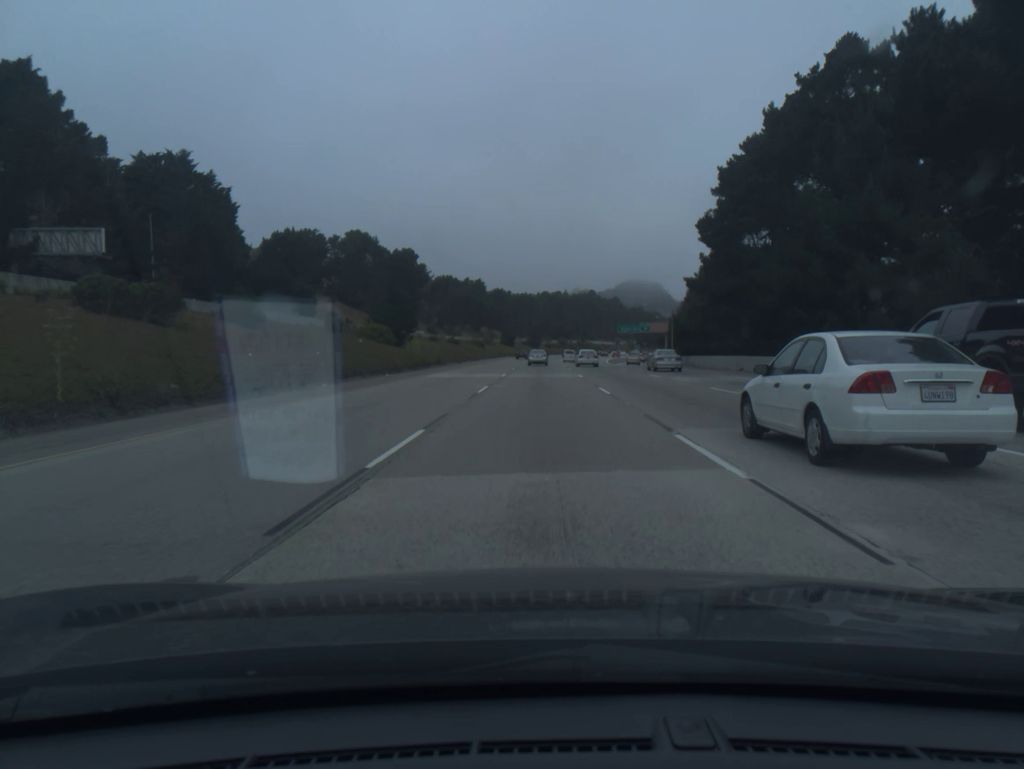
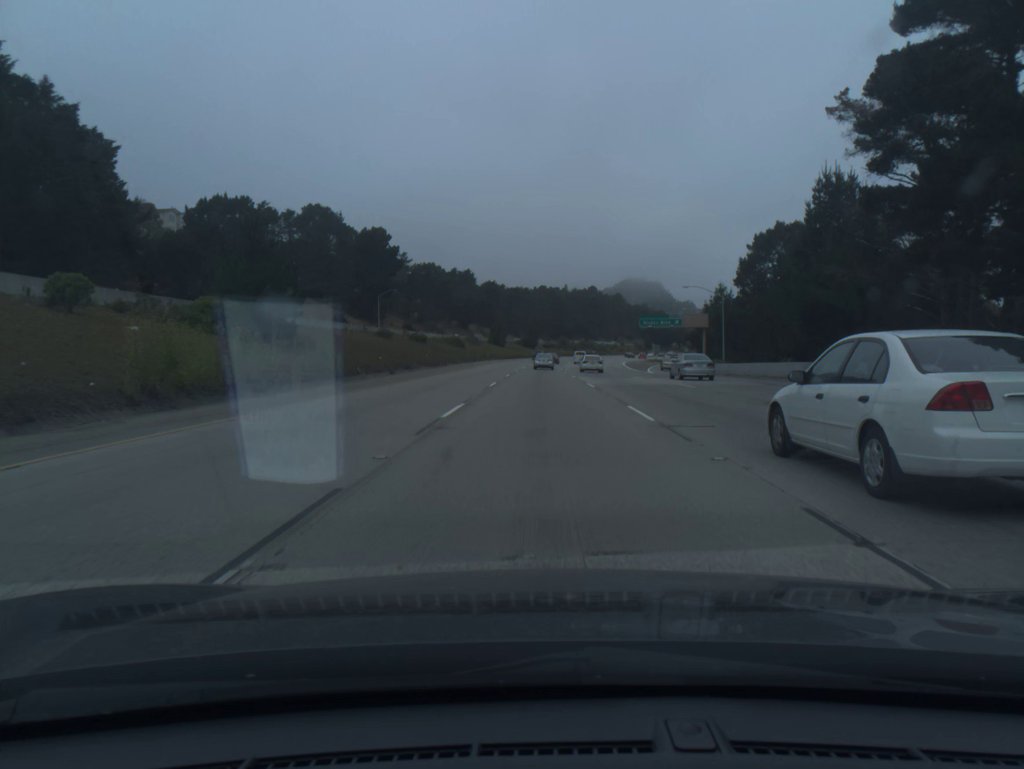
(+0.1, +37.4) m; 0°
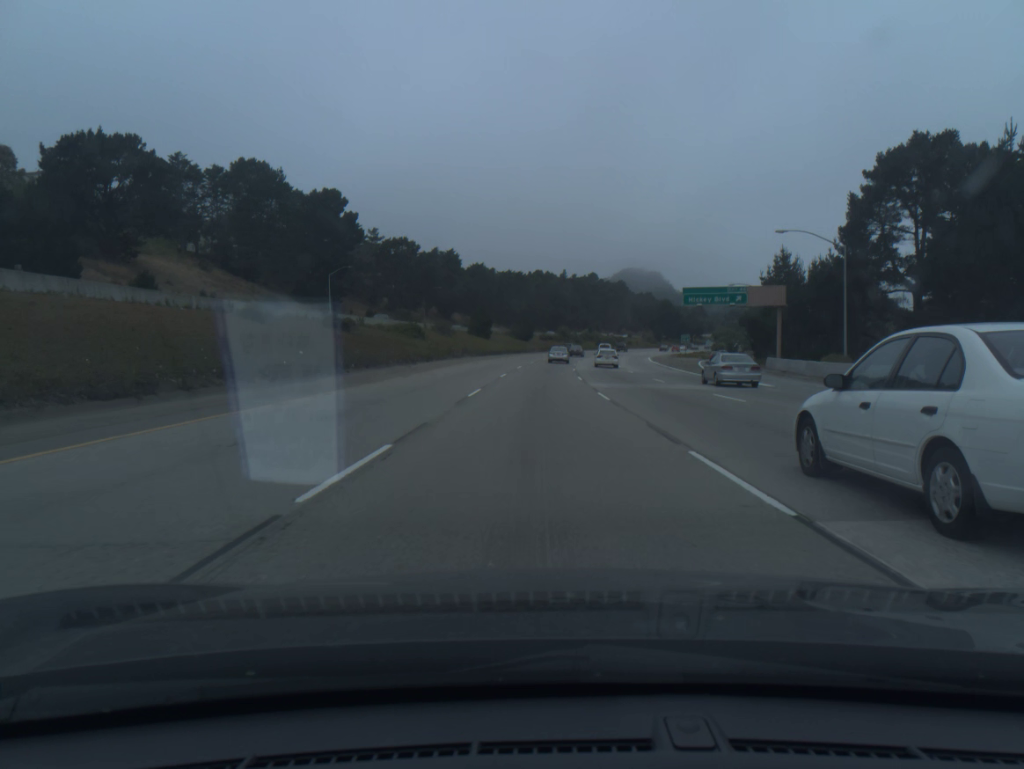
(+0.2, +37.3) m; 0°
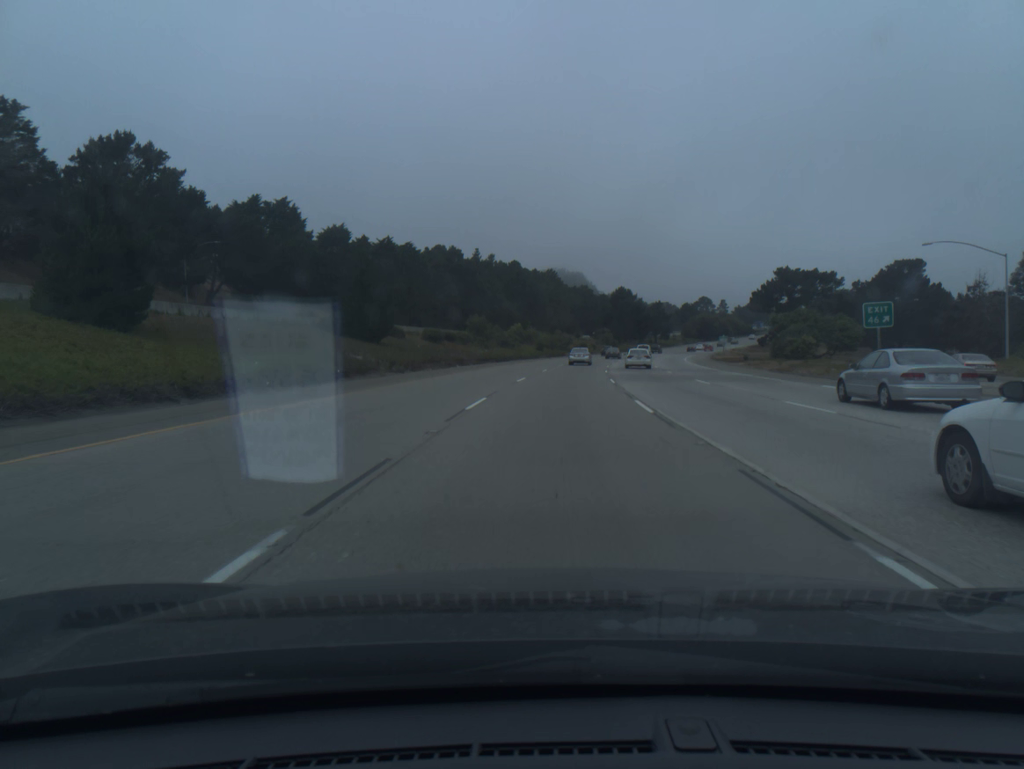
(+3.3, +92.4) m; +6°
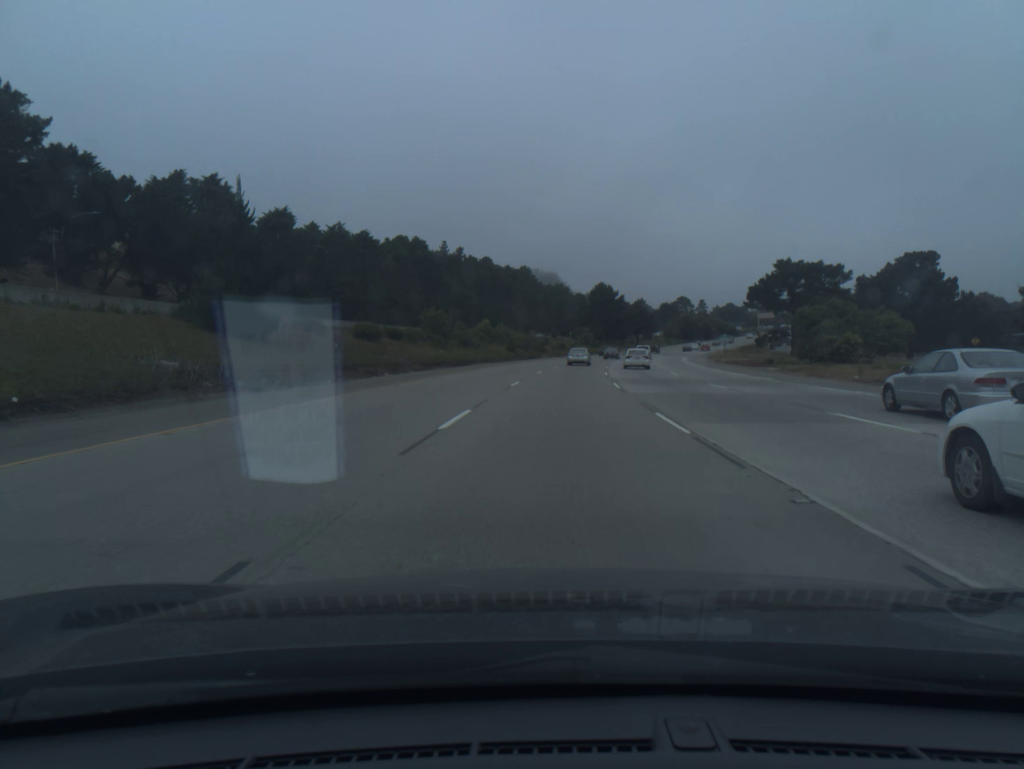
(+0.3, +18.4) m; +2°
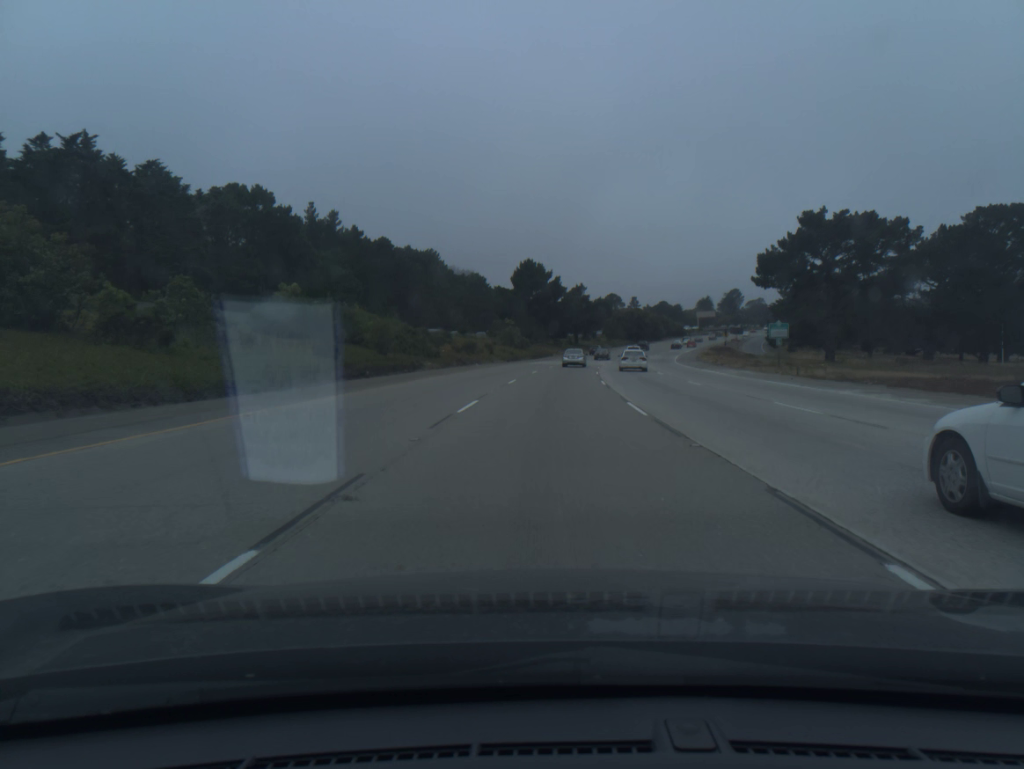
(+2.8, +54.8) m; +6°
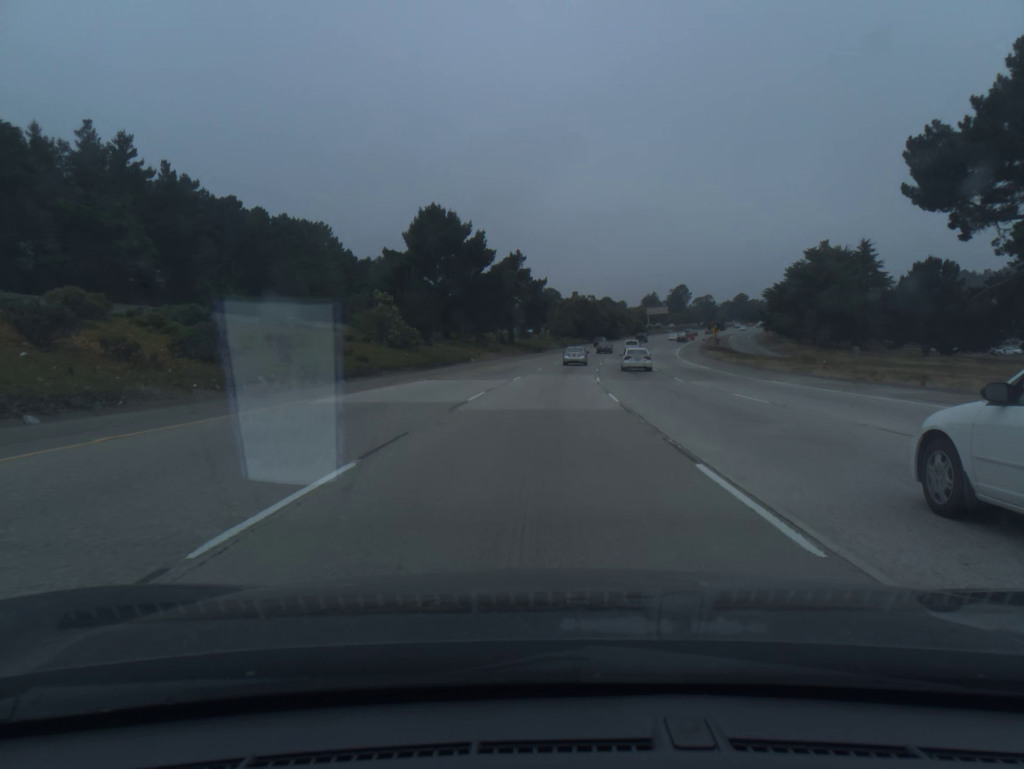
(+2.4, +54.4) m; +5°
